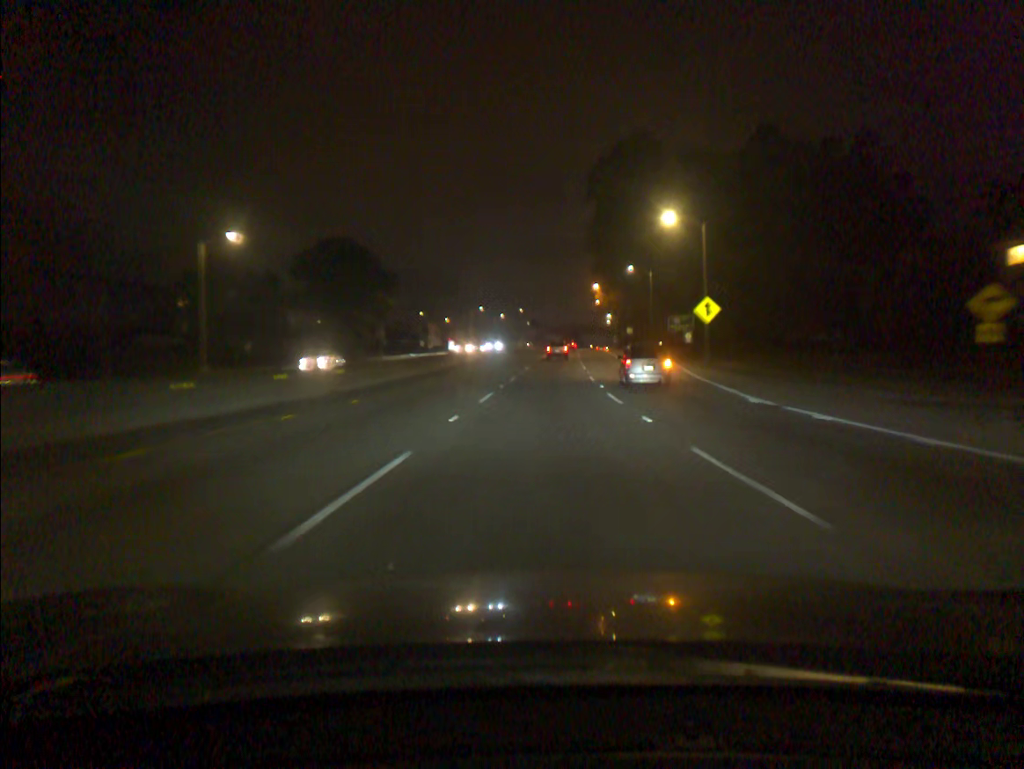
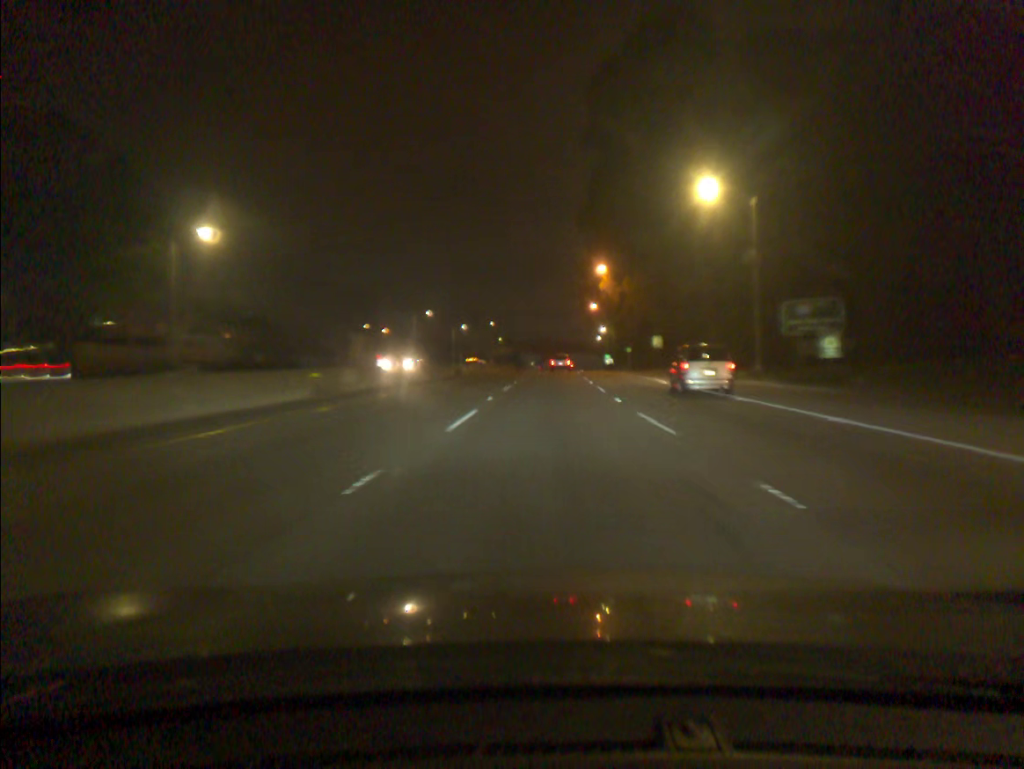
(+0.7, +51.4) m; +2°
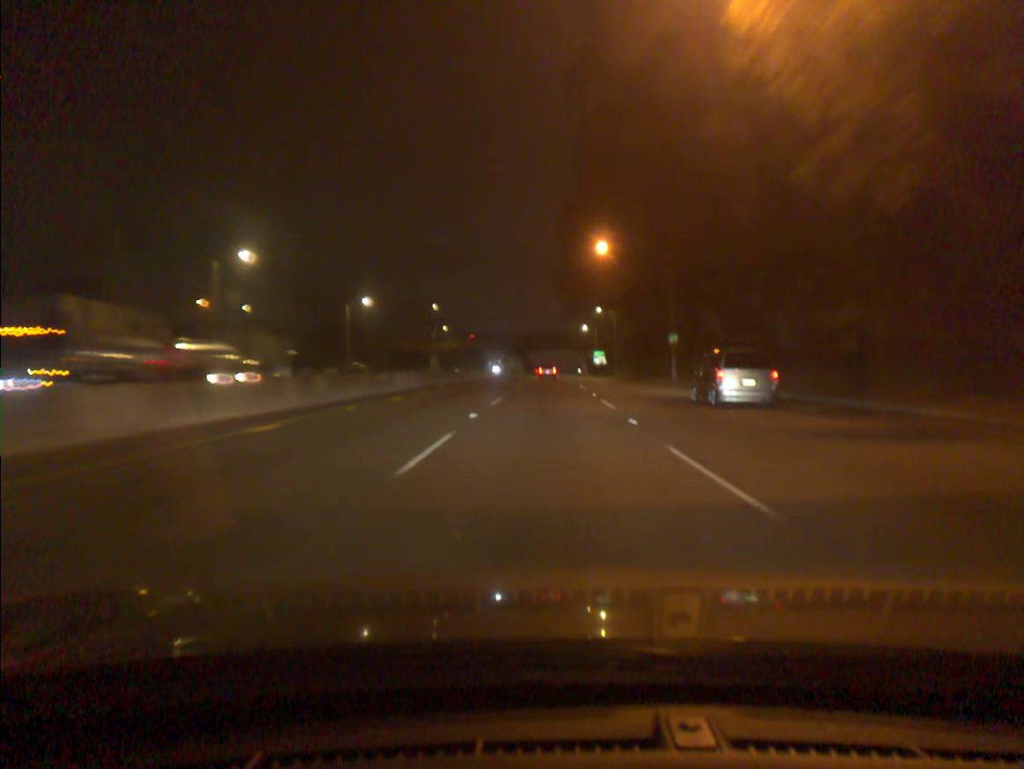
(+1.2, +64.0) m; +2°
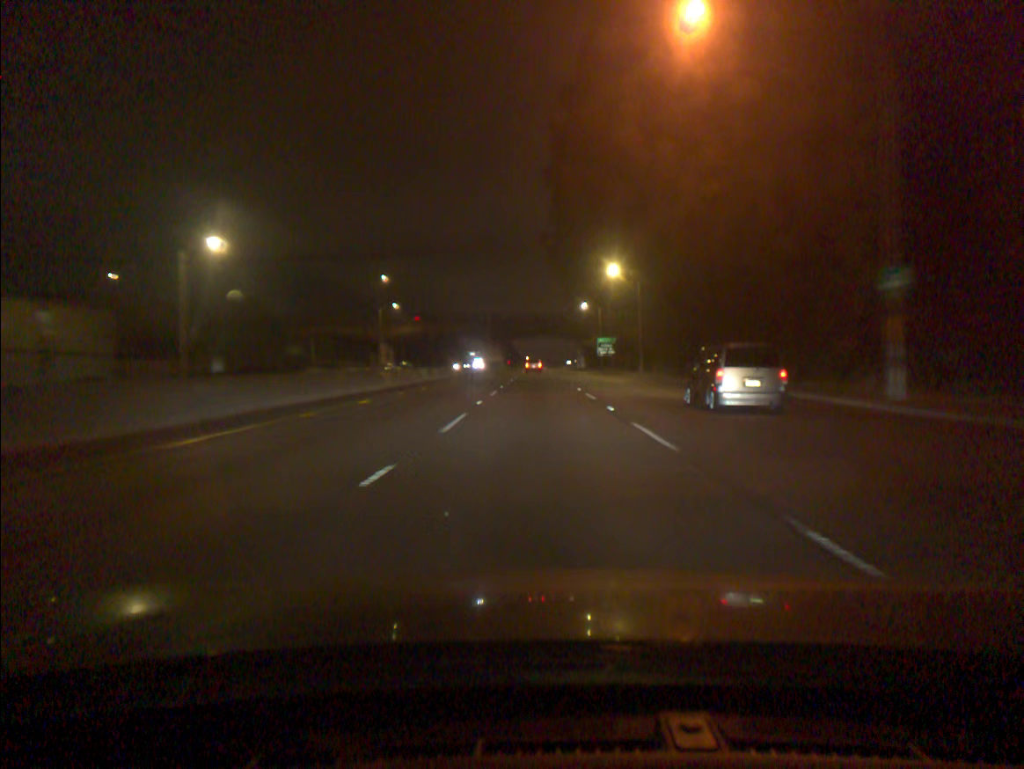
(+0.4, +38.9) m; +1°
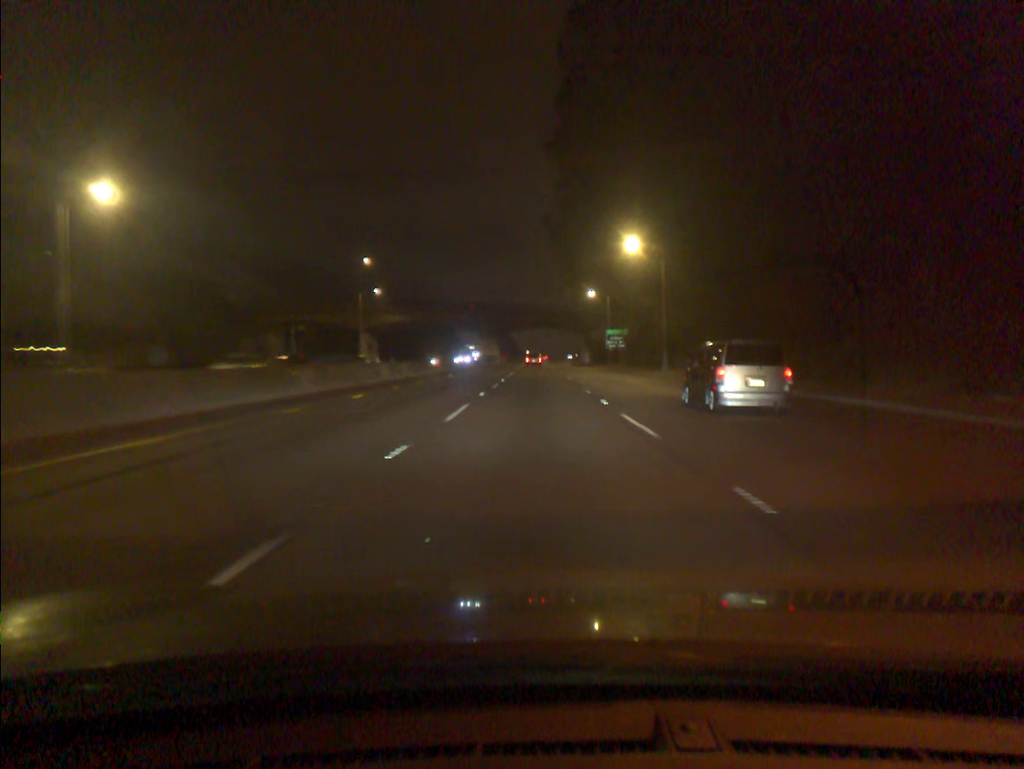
(0.0, +13.1) m; 0°
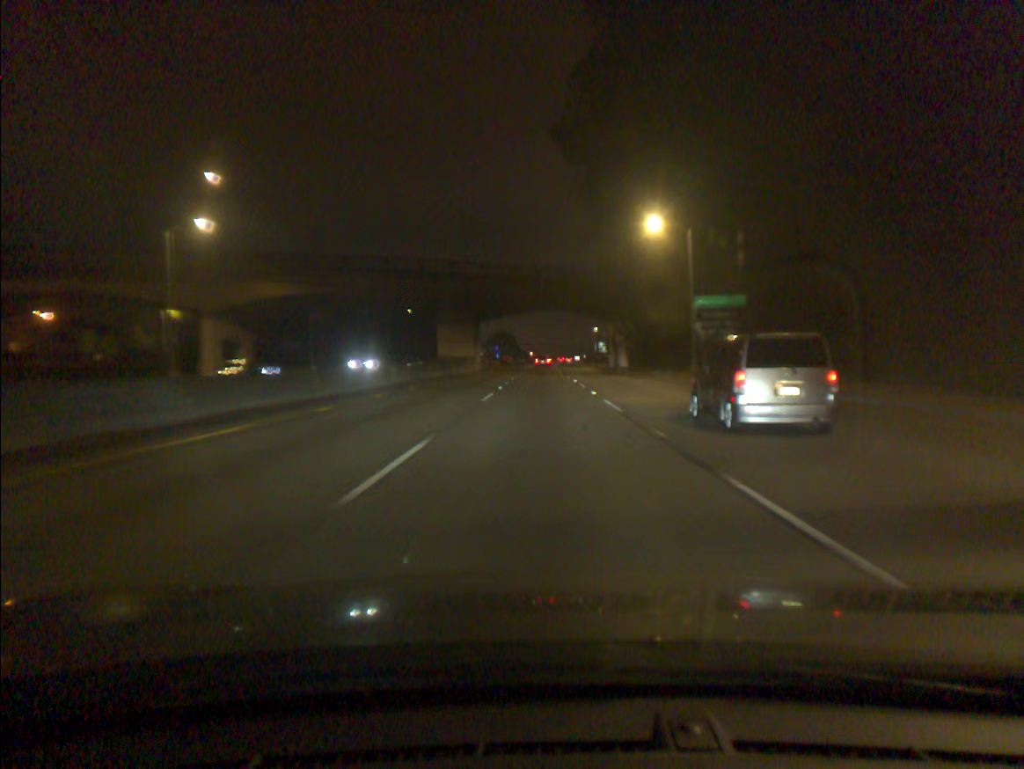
(-0.1, +52.3) m; 0°
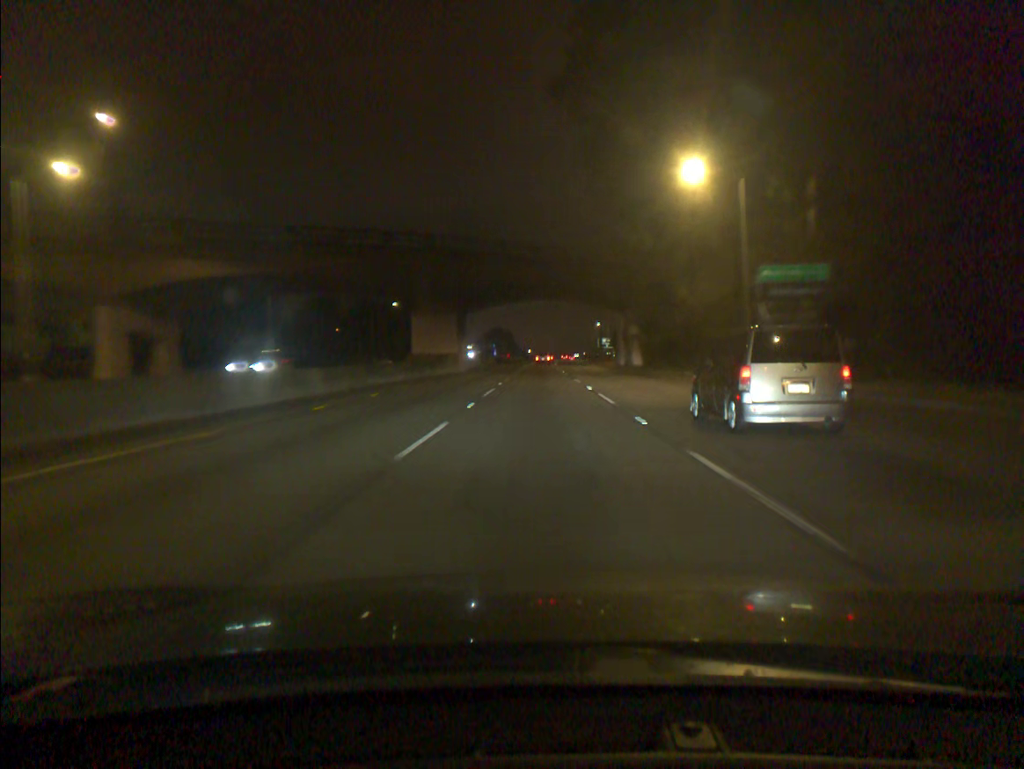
(0.0, +13.1) m; 0°
